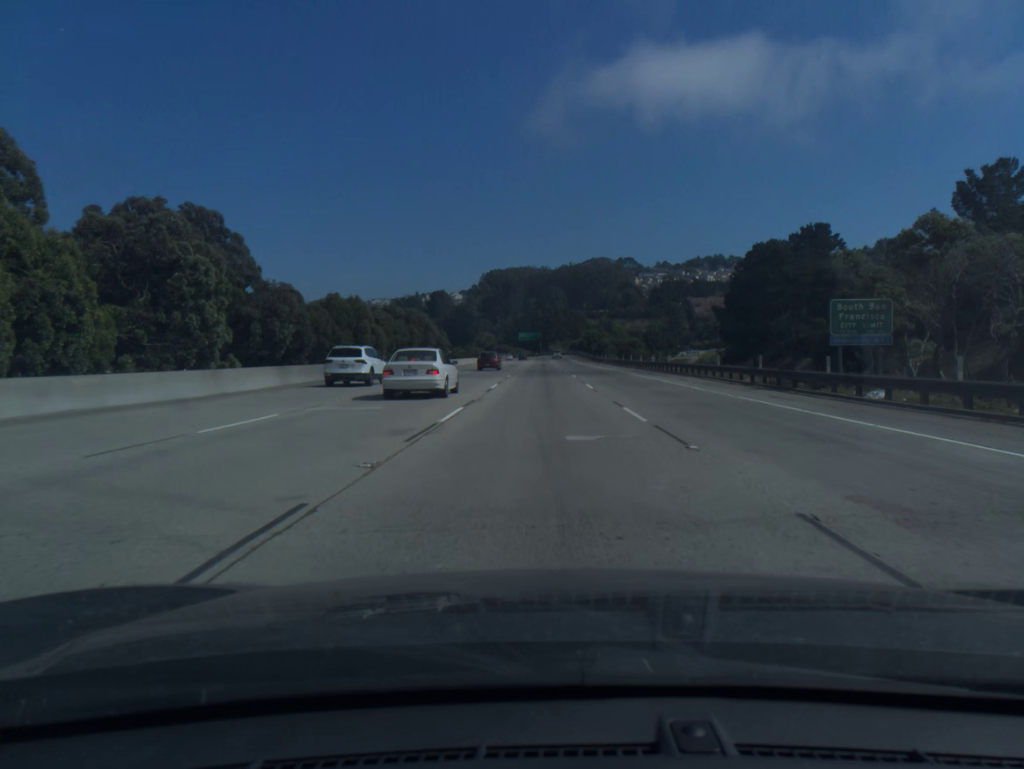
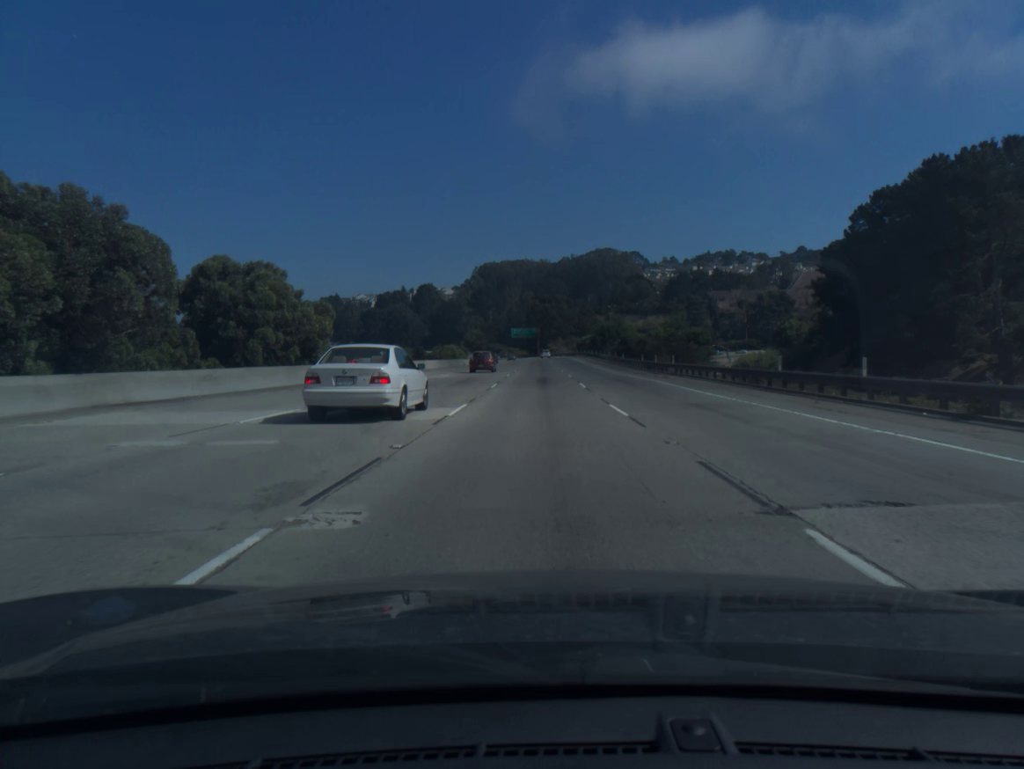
(+0.1, +56.3) m; 0°
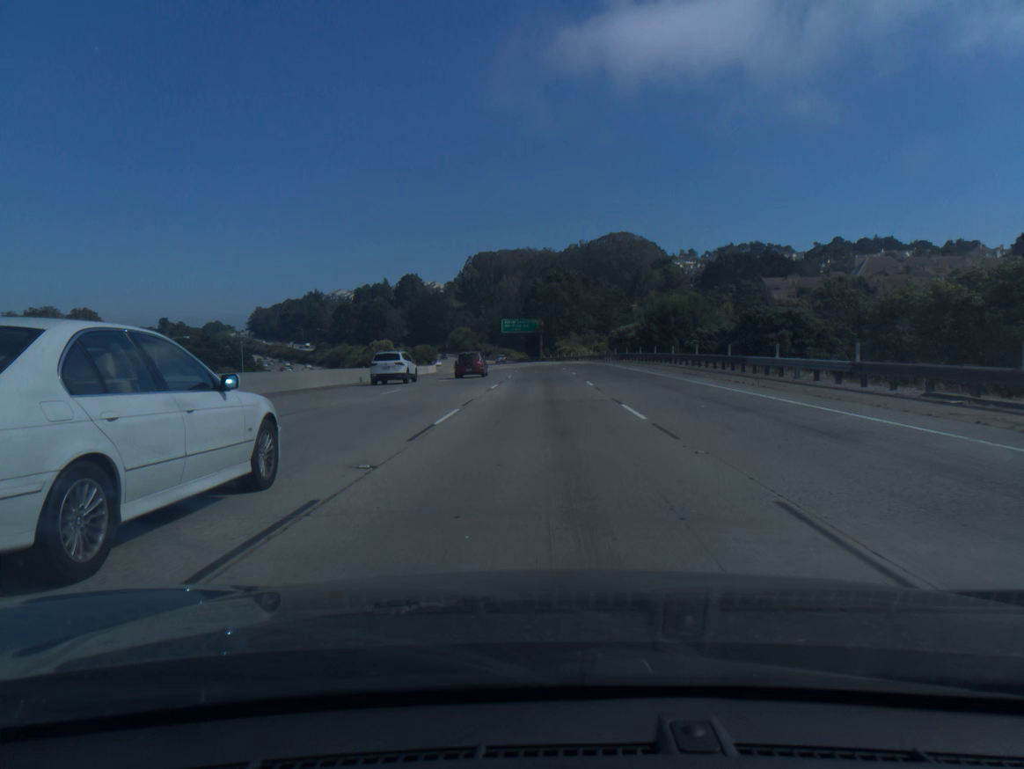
(-0.1, +75.4) m; 0°
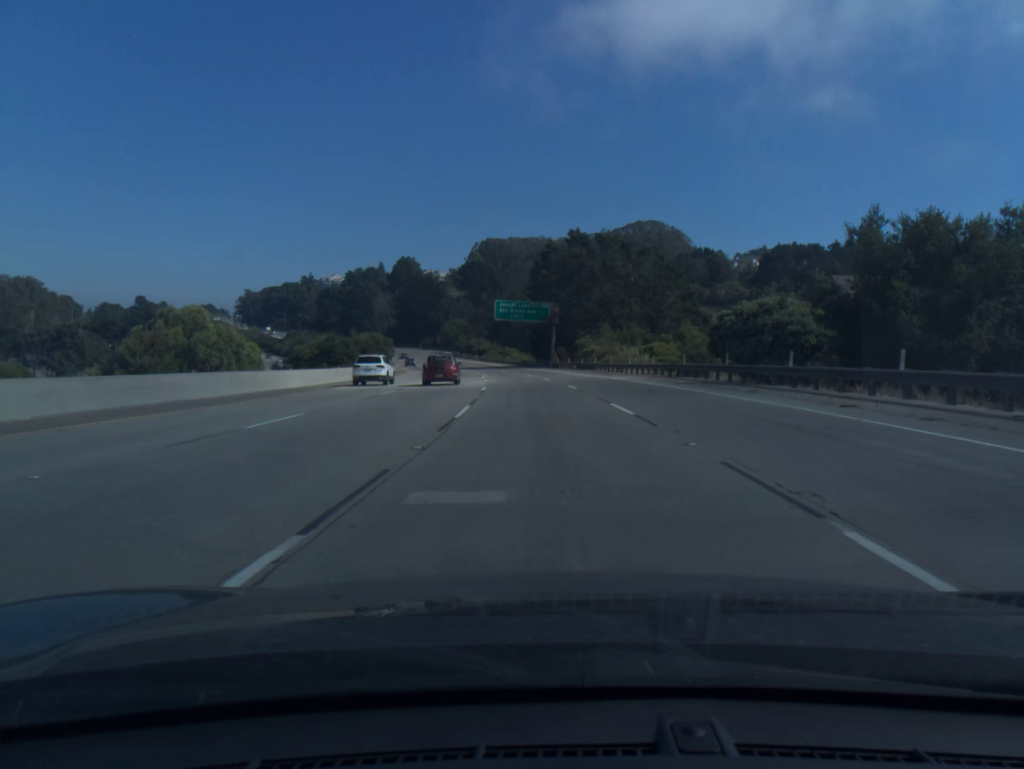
(-0.2, +56.3) m; -1°
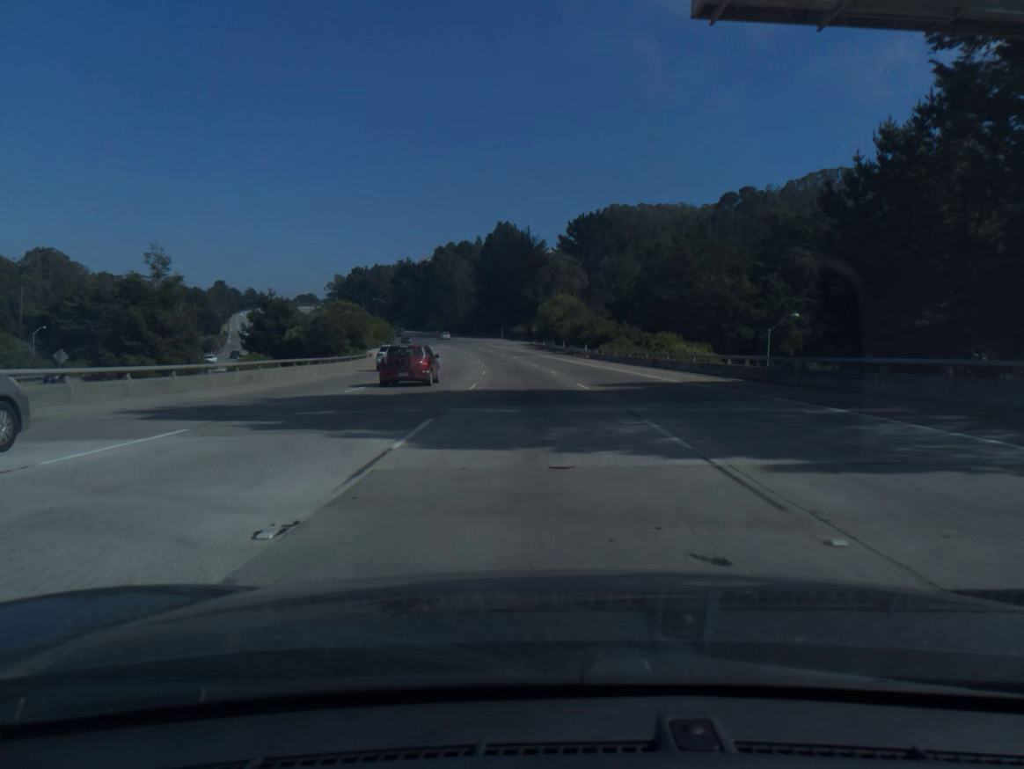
(-6.4, +93.6) m; -8°
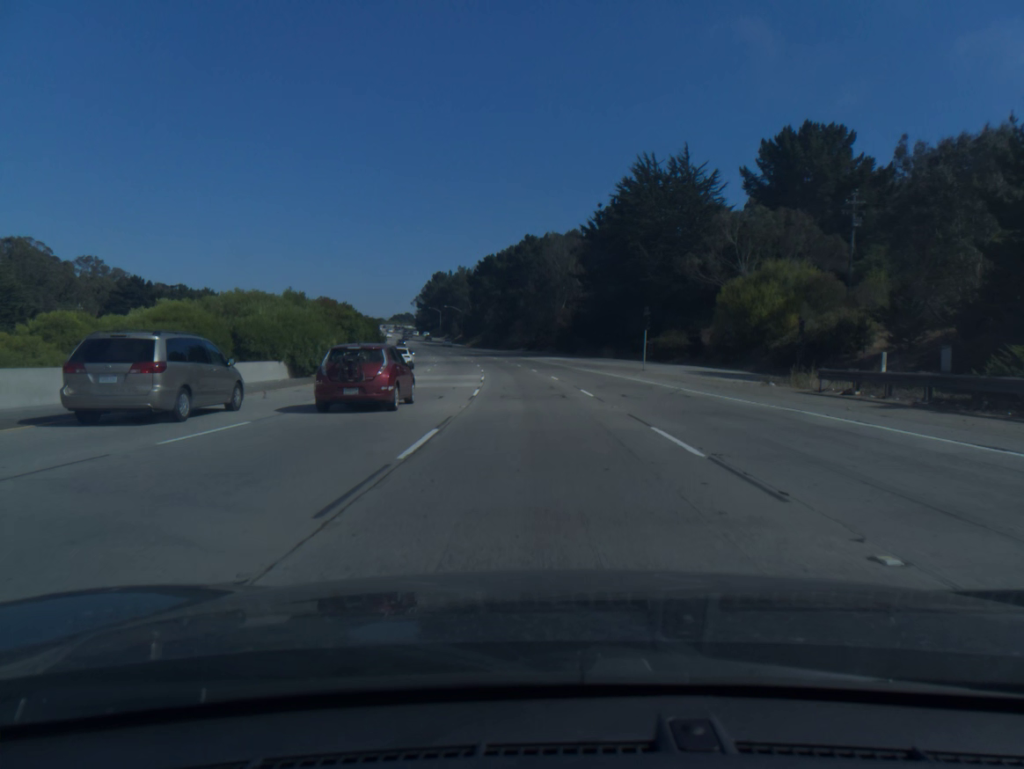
(-6.7, +93.8) m; -8°
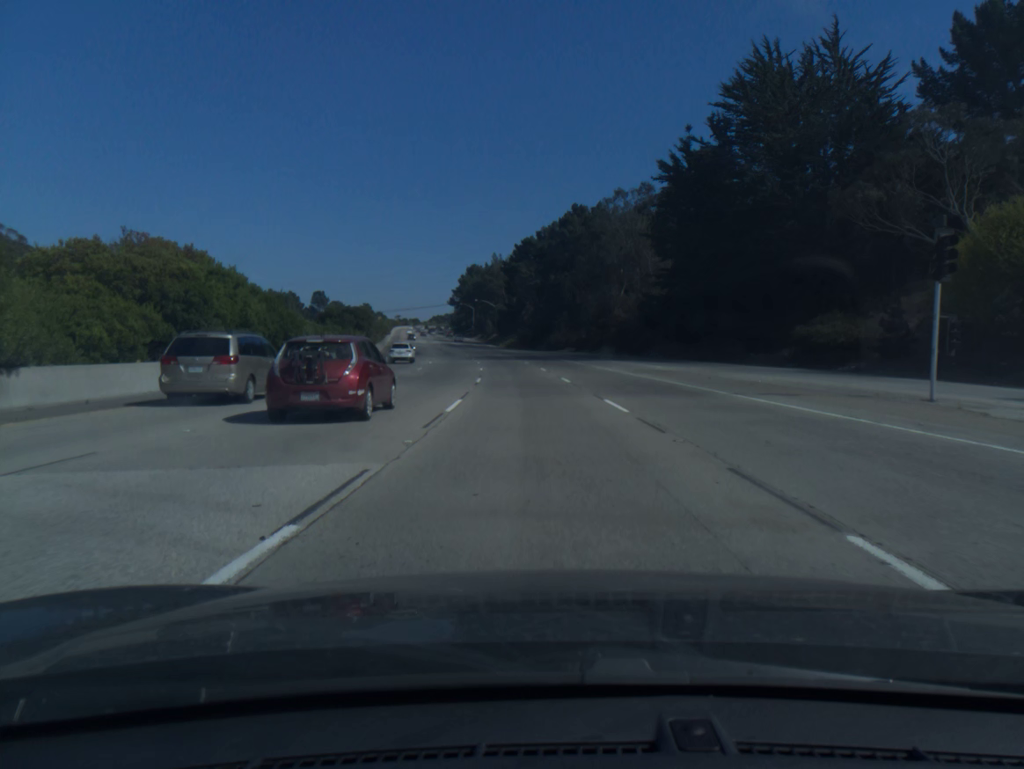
(-1.1, +37.3) m; -3°
